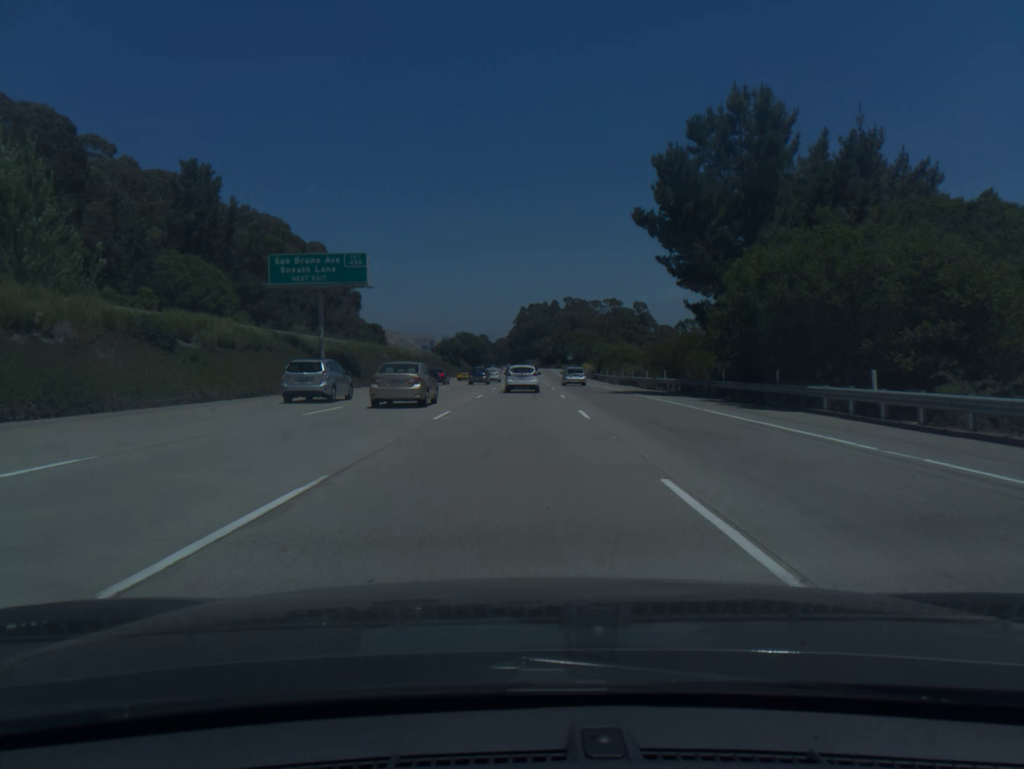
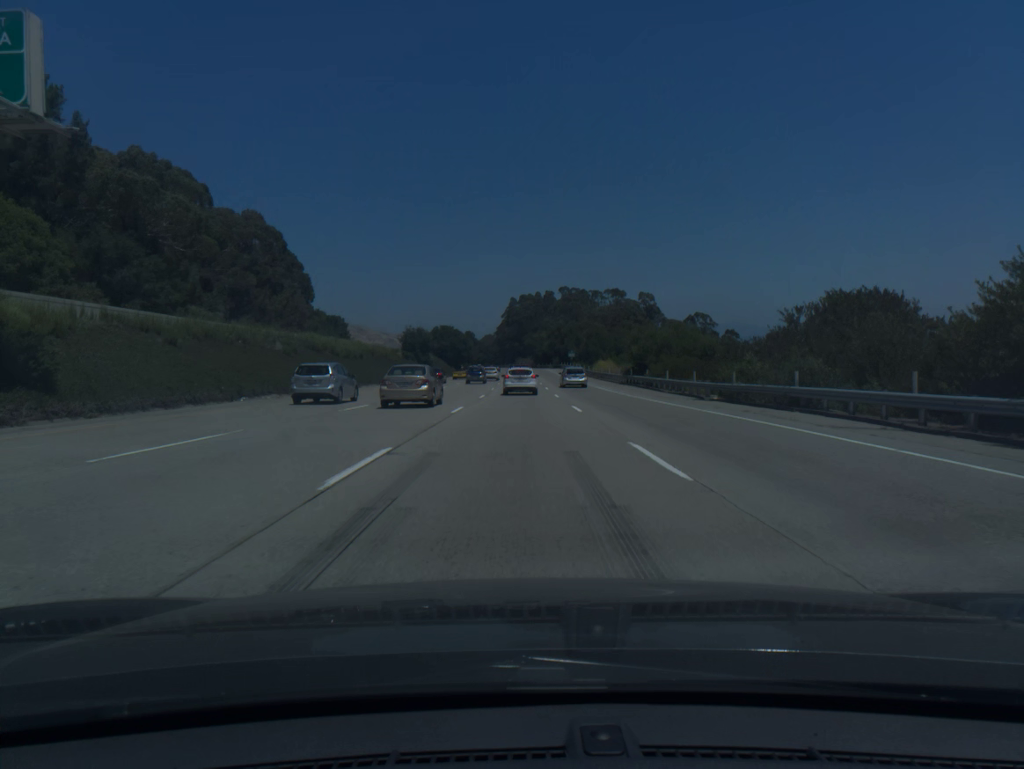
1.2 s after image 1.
(+0.3, +39.8) m; +1°
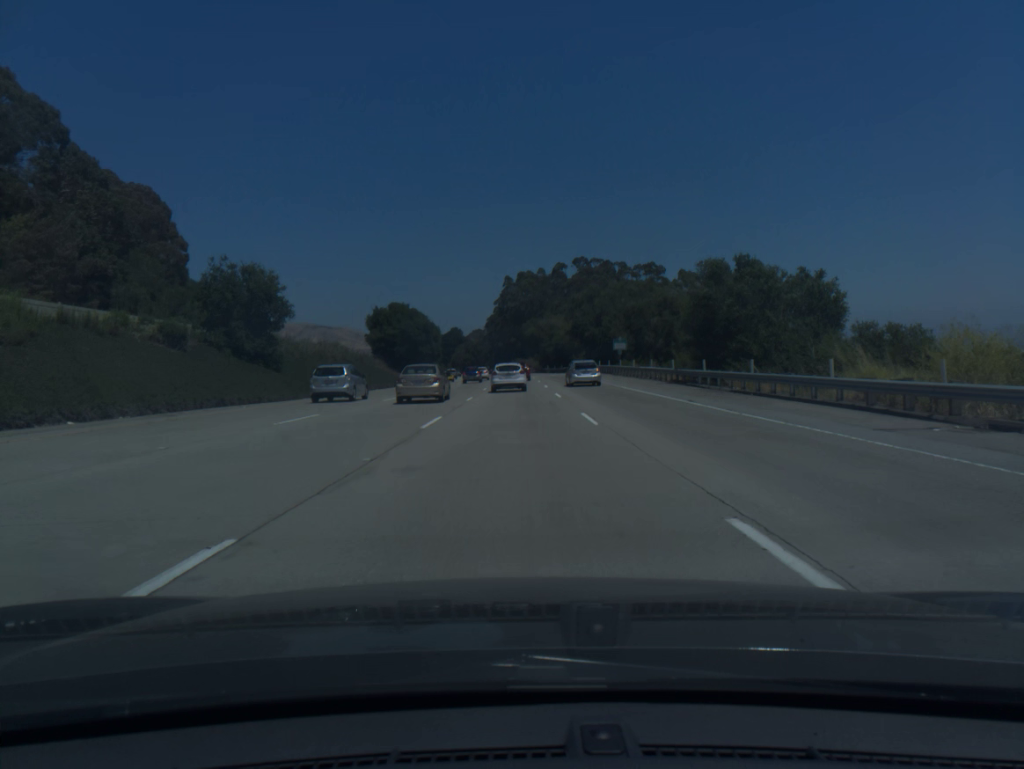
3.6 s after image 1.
(+0.3, +79.5) m; 0°
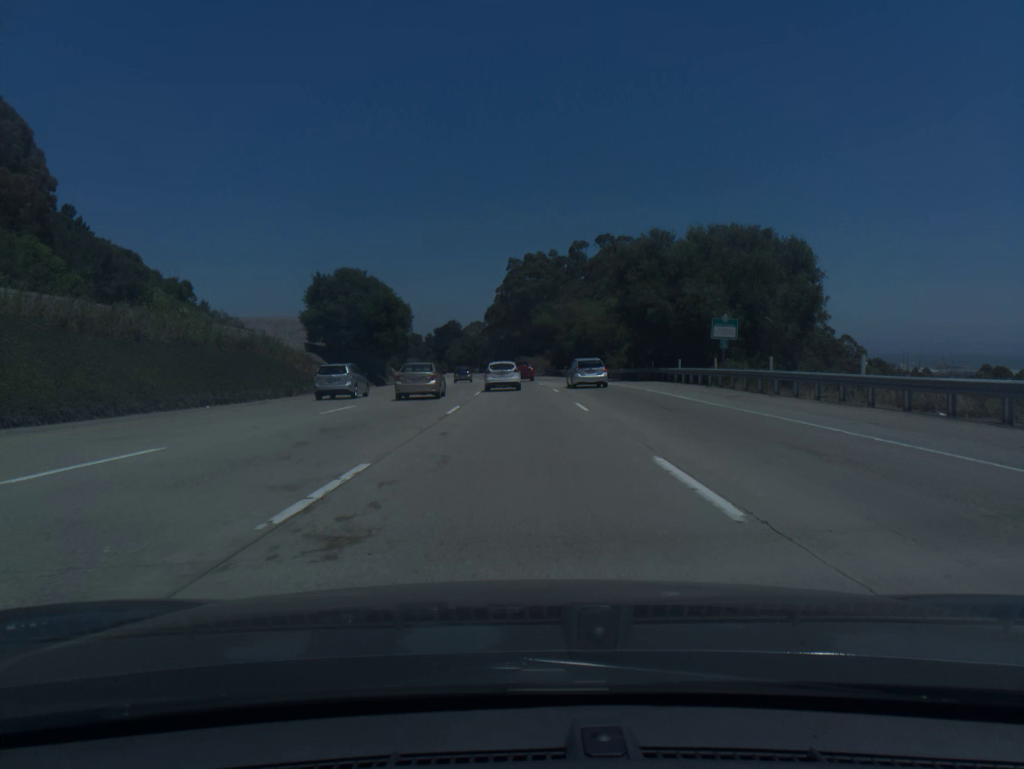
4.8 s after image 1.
(-0.1, +39.5) m; 0°
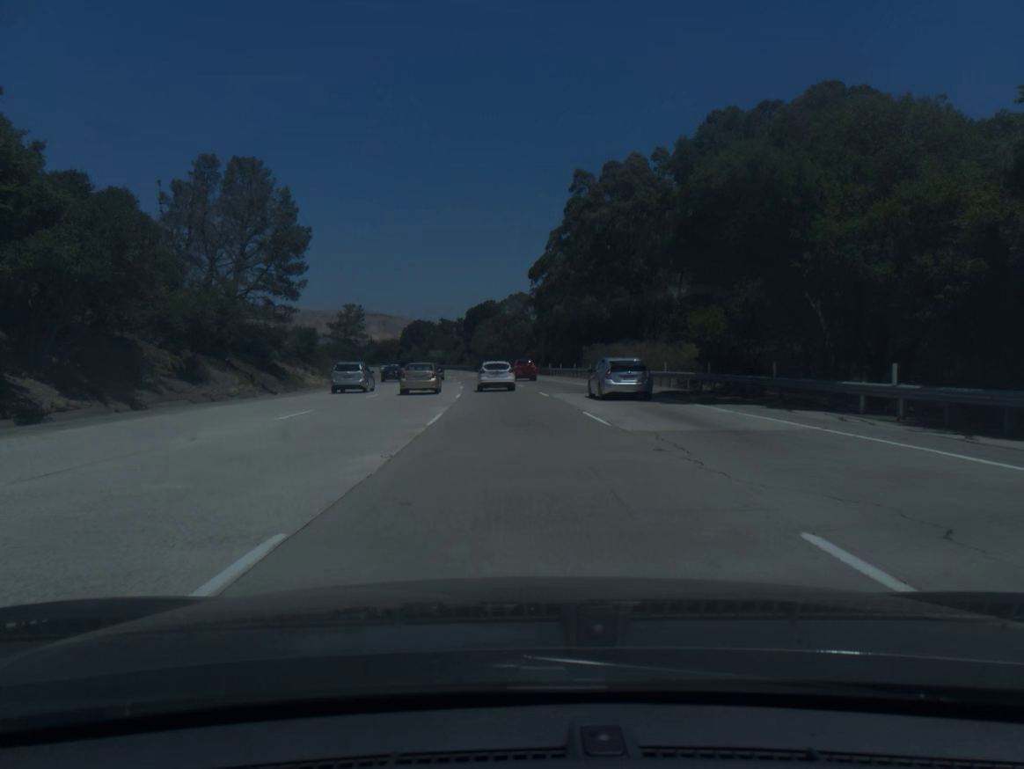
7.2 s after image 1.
(-1.7, +77.7) m; -4°
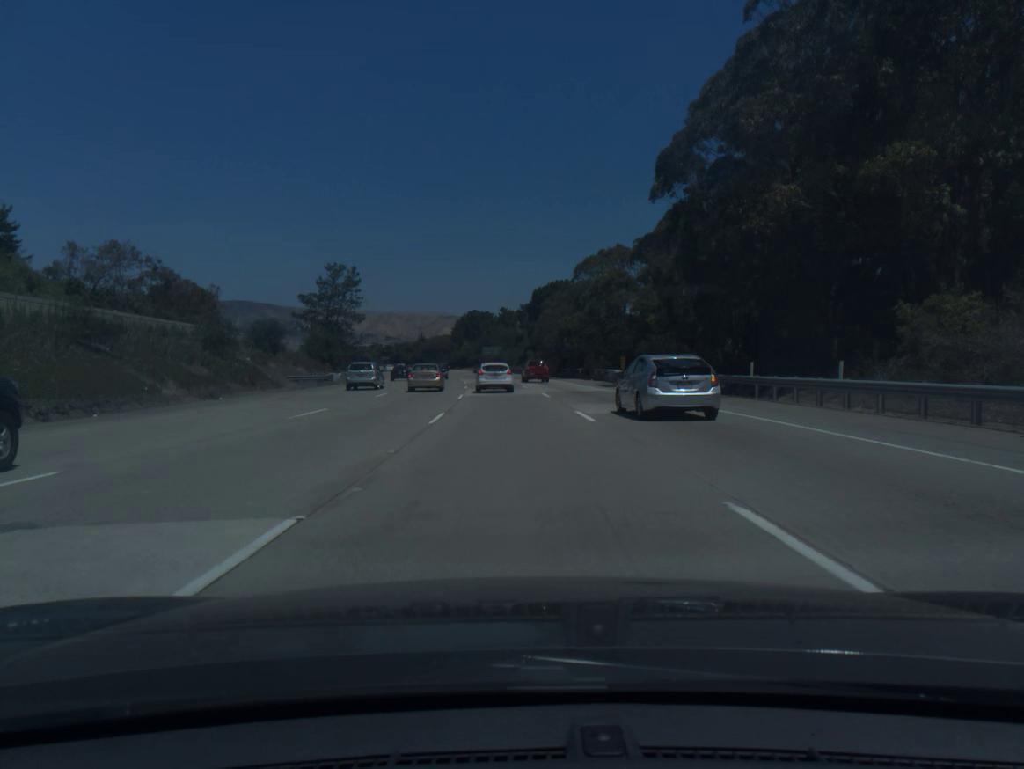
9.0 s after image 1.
(-2.4, +57.5) m; -5°
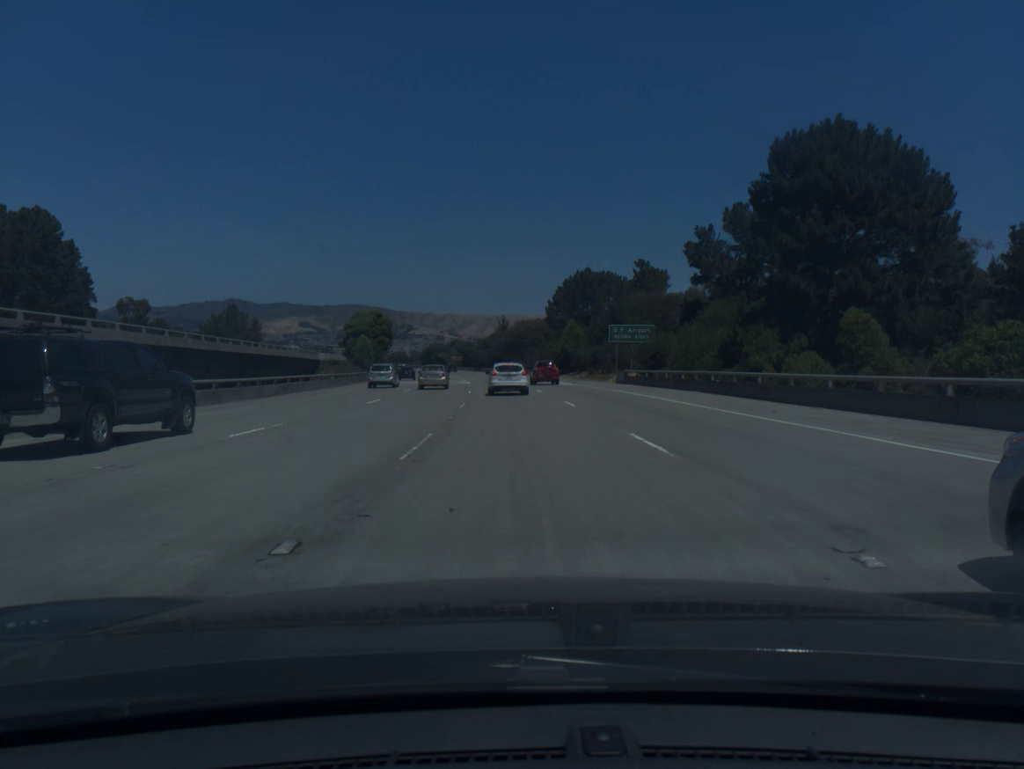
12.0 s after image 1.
(-6.1, +94.5) m; -8°
